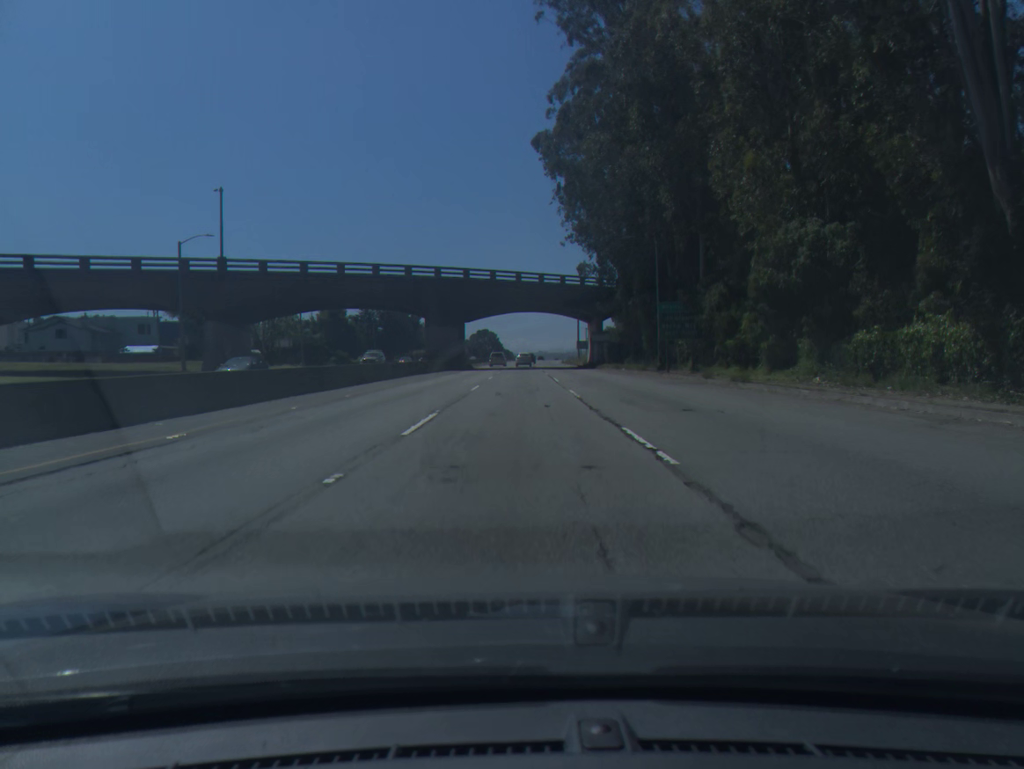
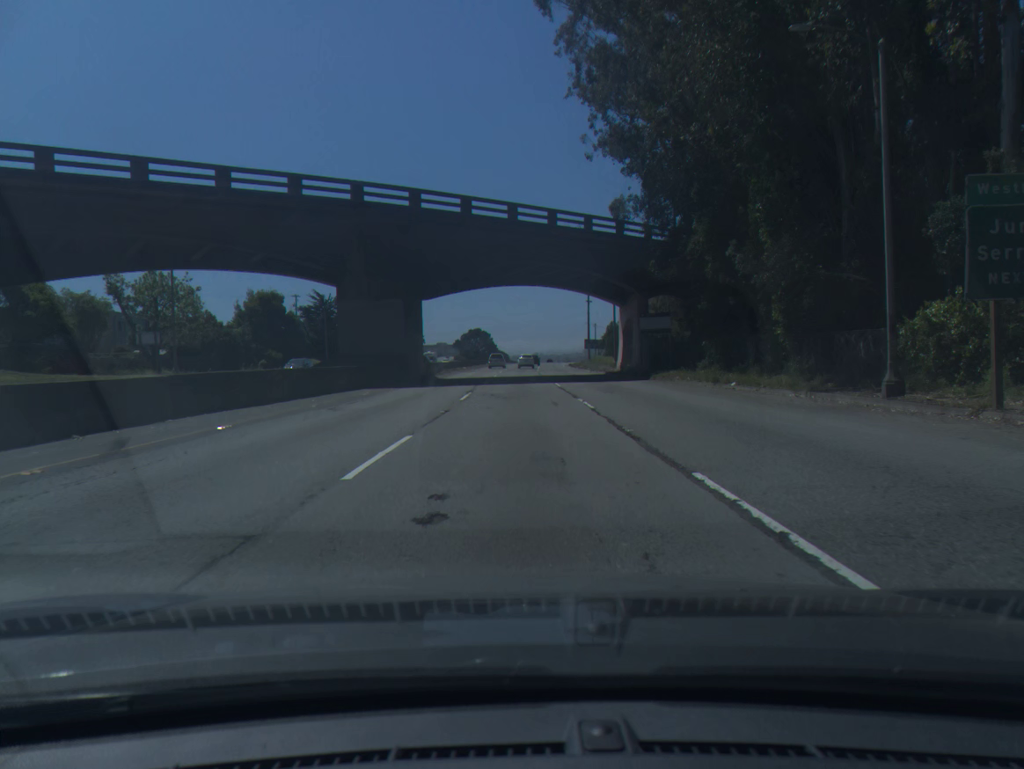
(0.0, +34.3) m; 0°
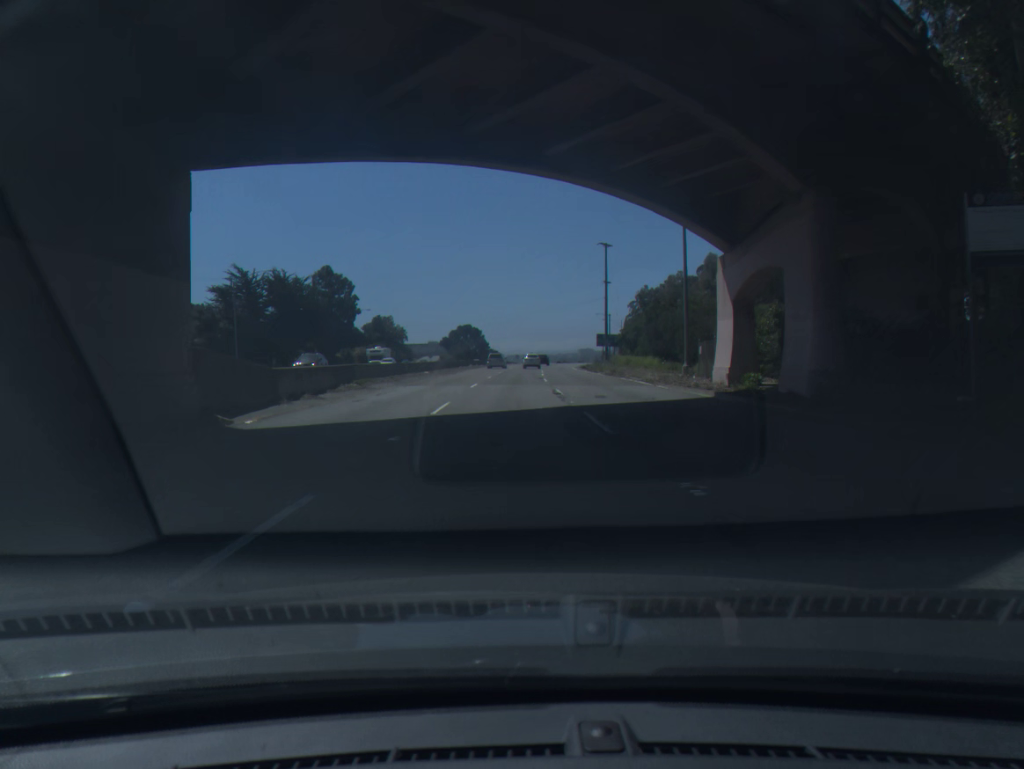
(+0.1, +34.8) m; 0°
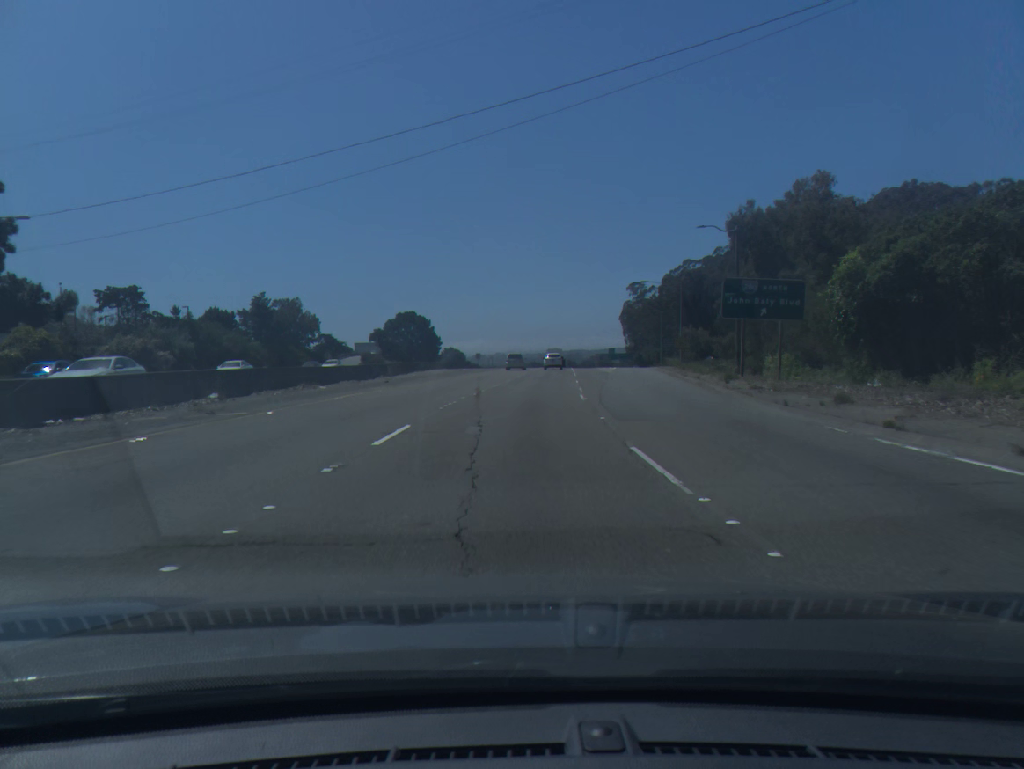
(+1.1, +87.7) m; +2°
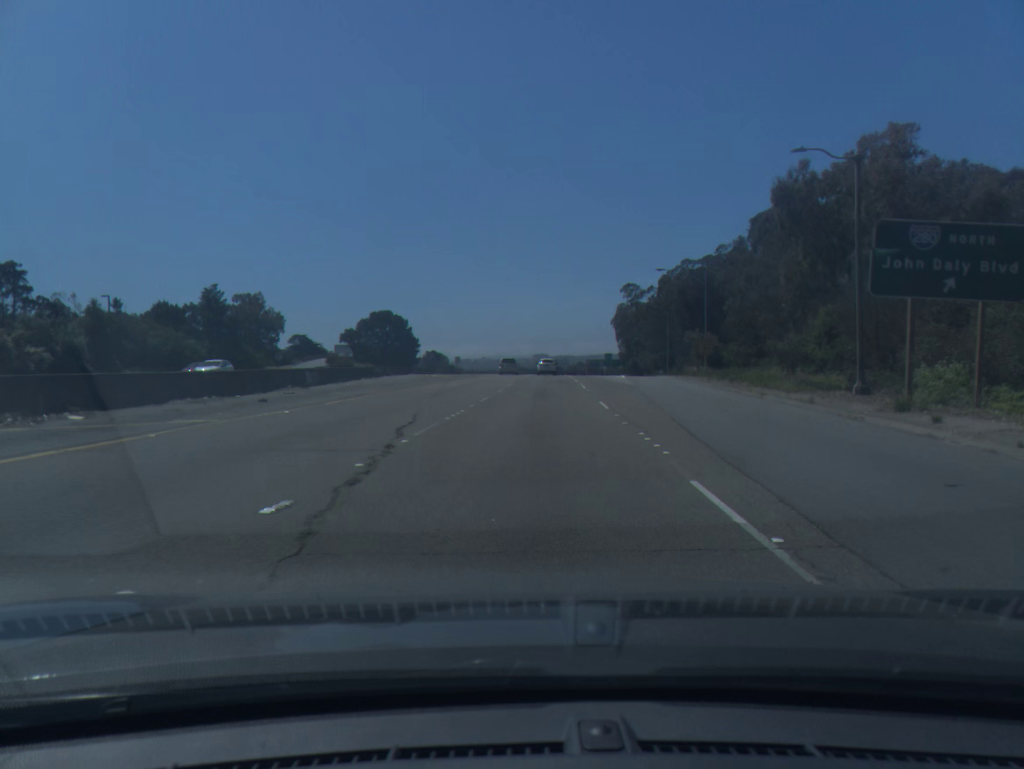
(+0.1, +17.5) m; +1°
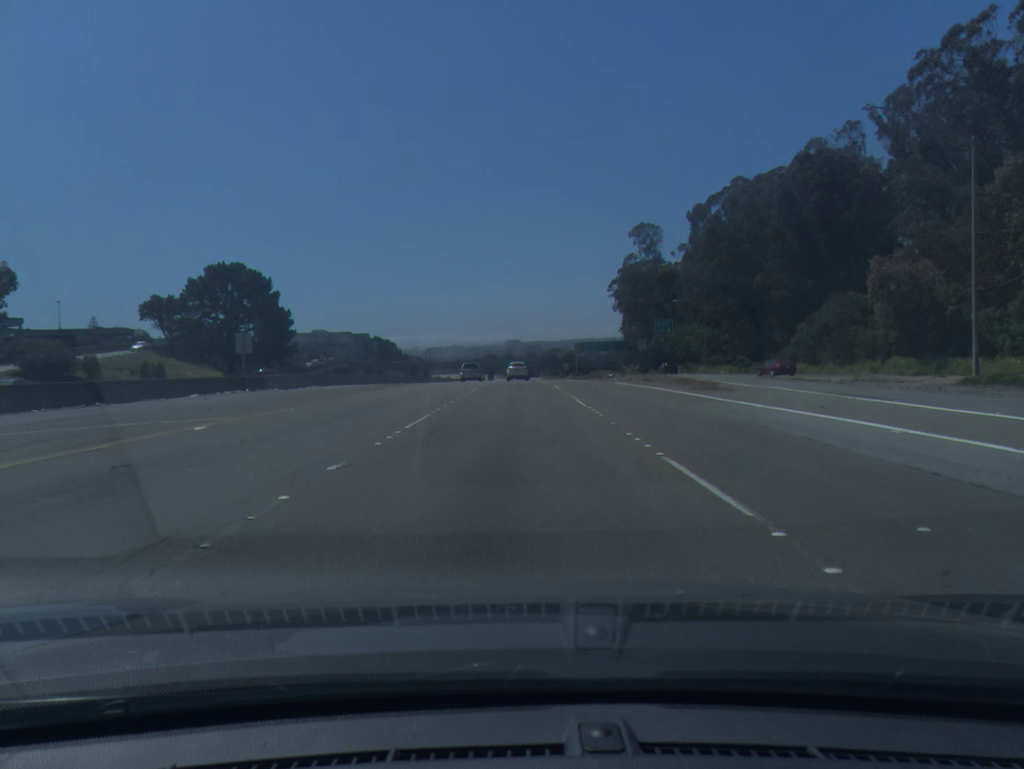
(+3.5, +87.9) m; +2°
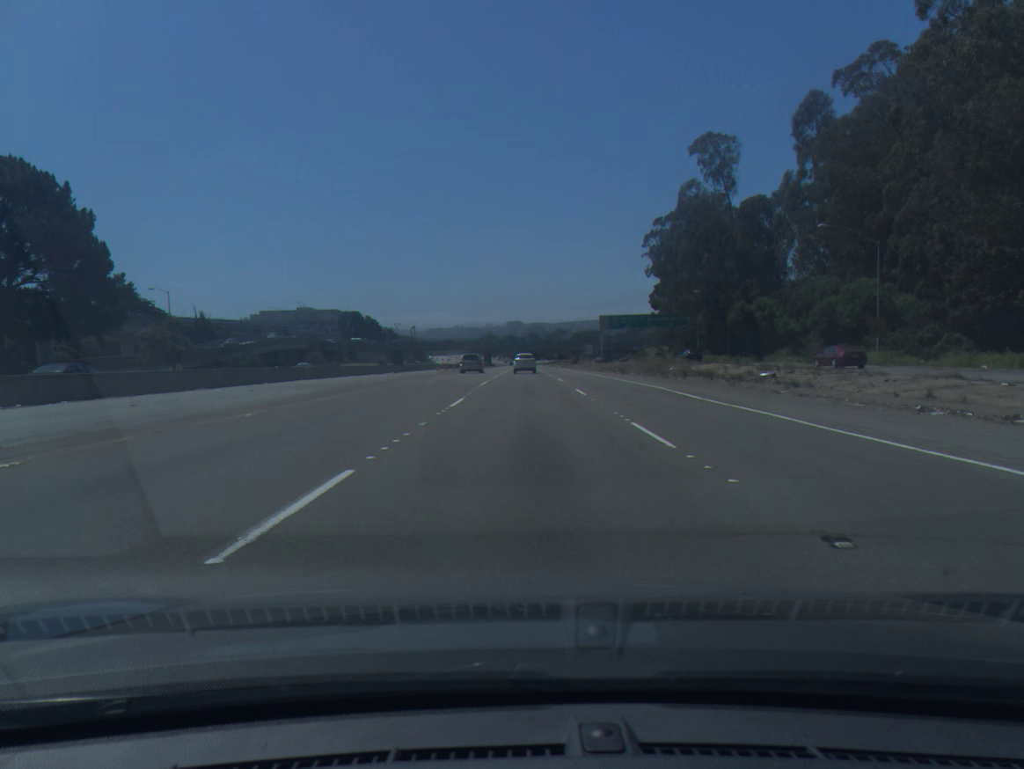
(-0.2, +53.9) m; 0°
